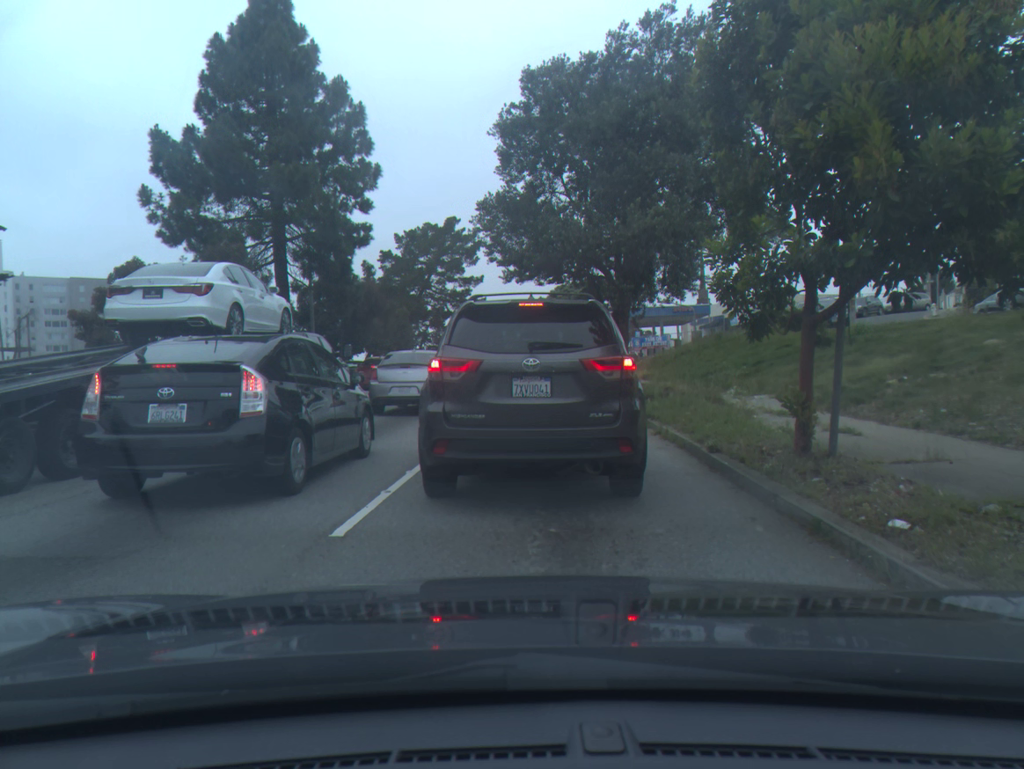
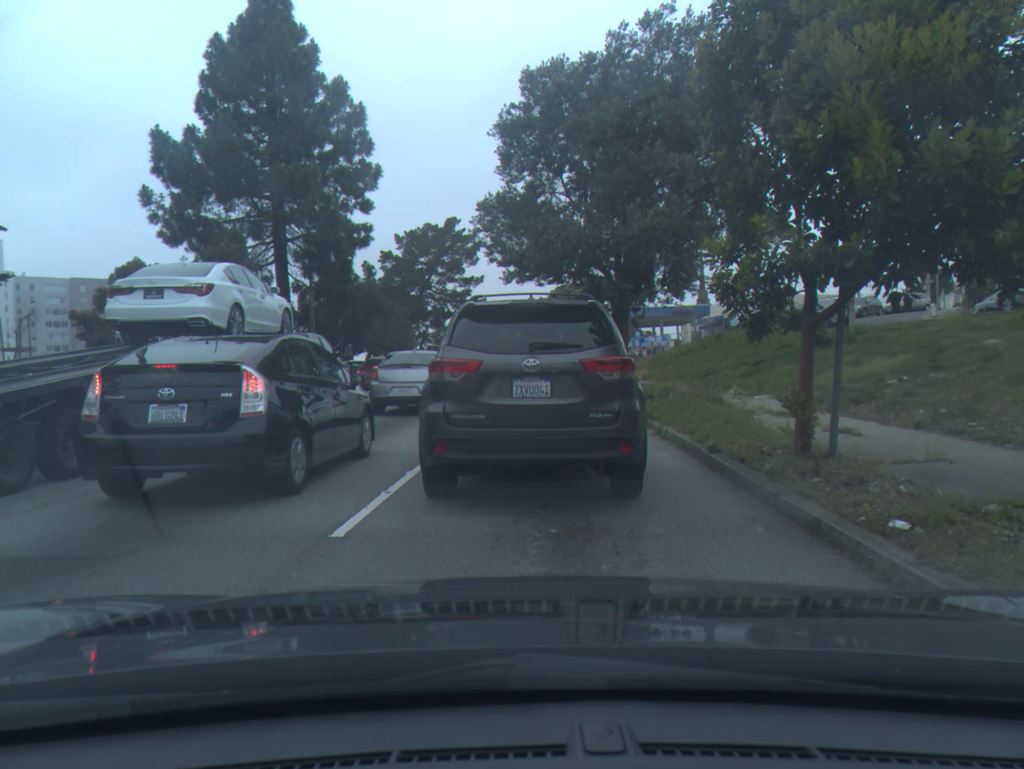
(0.0, 0.0) m; 0°
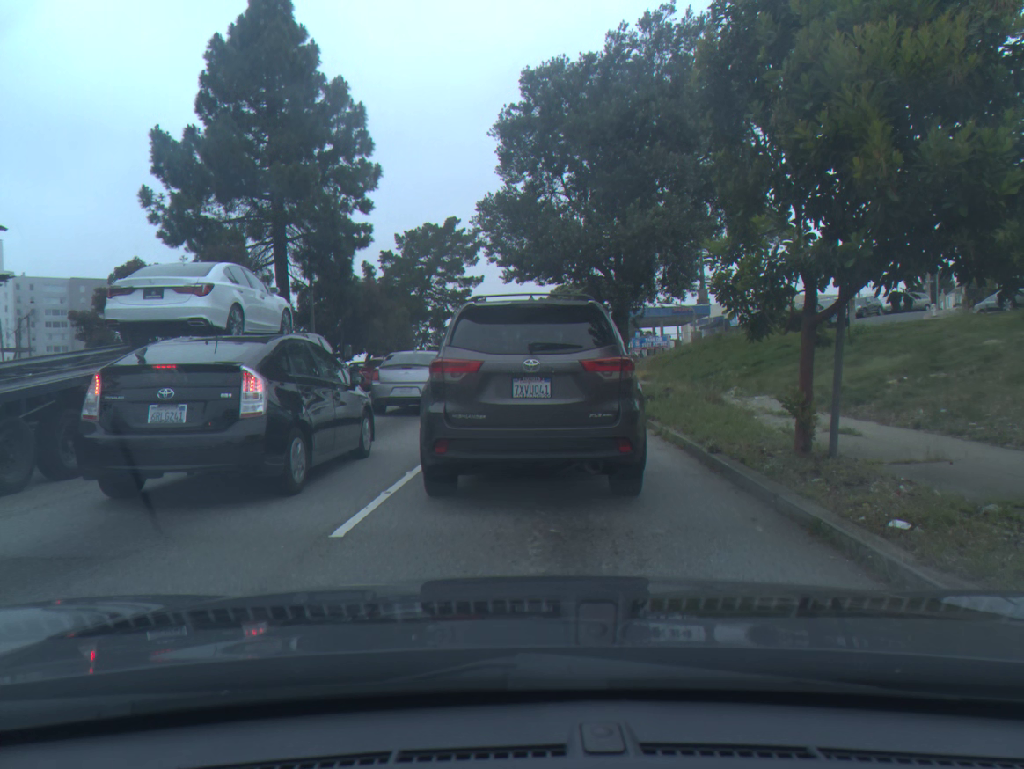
(0.0, 0.0) m; 0°
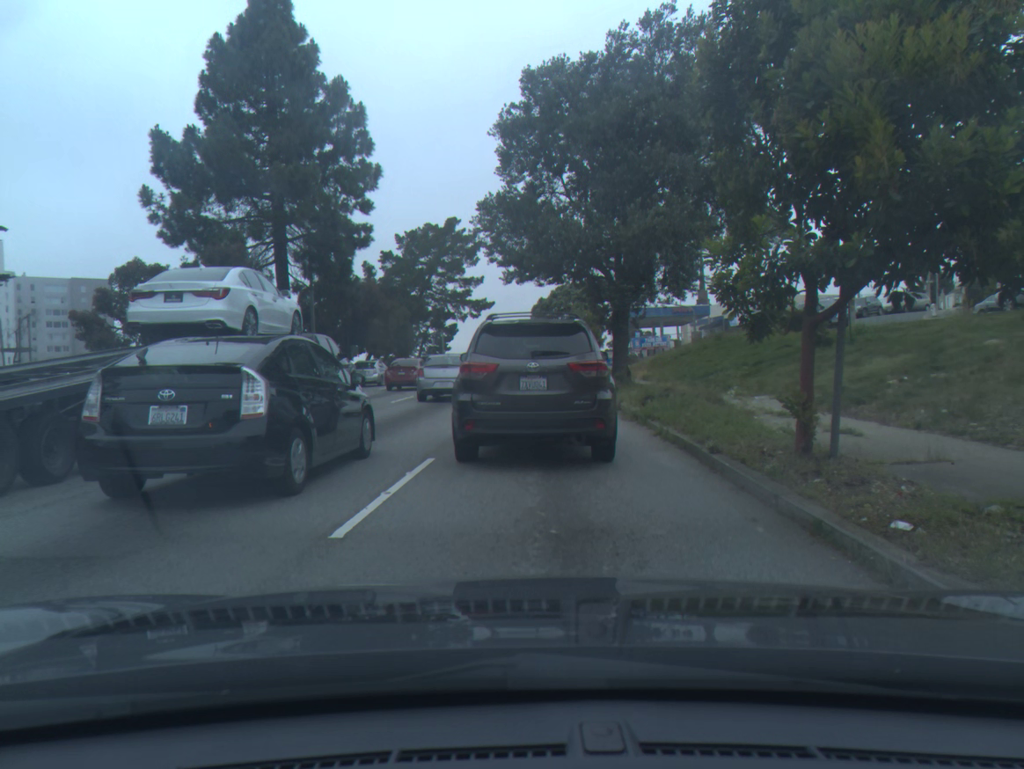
(0.0, 0.0) m; +1°
